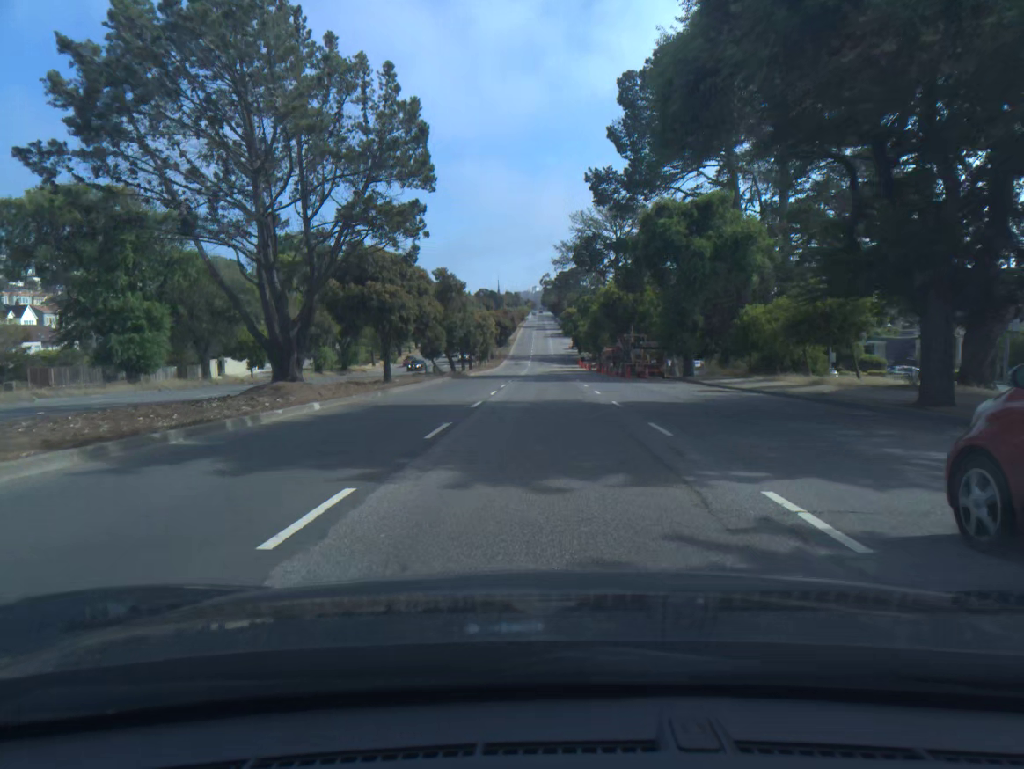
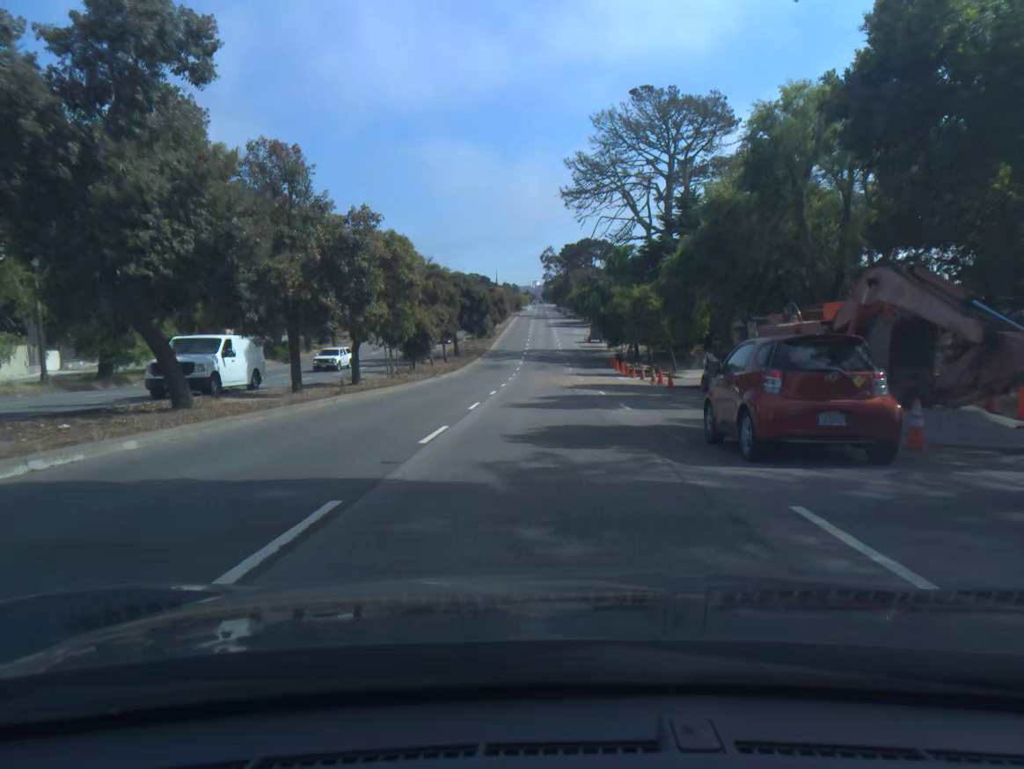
(+0.1, +51.8) m; +1°
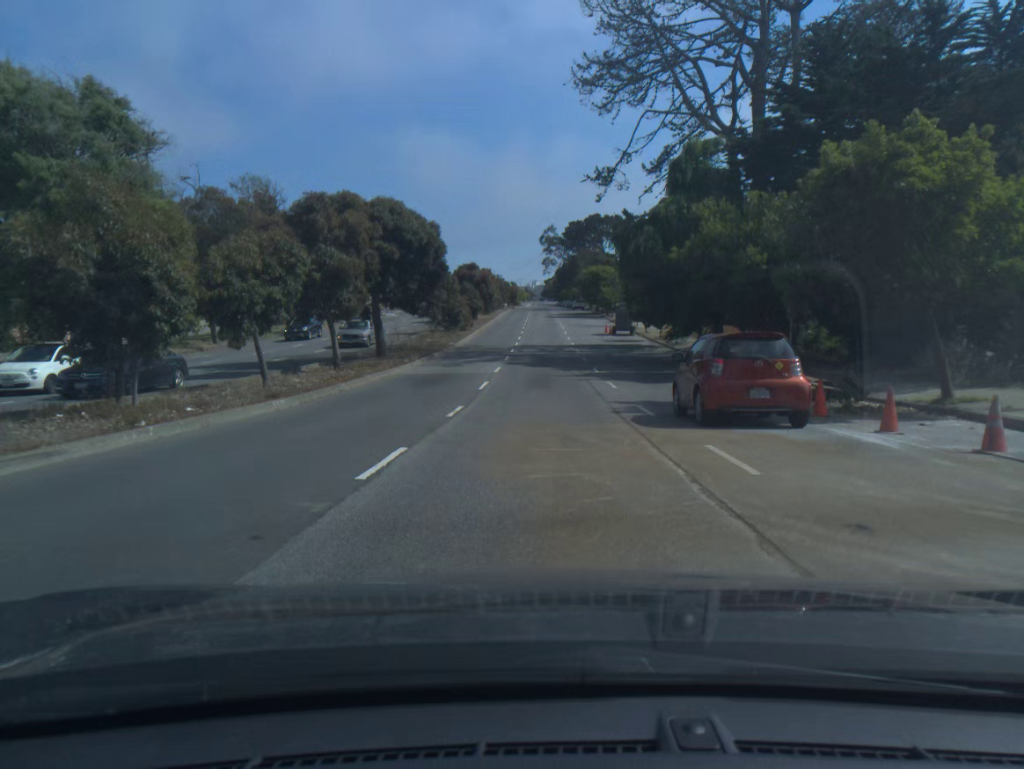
(0.0, +32.7) m; 0°
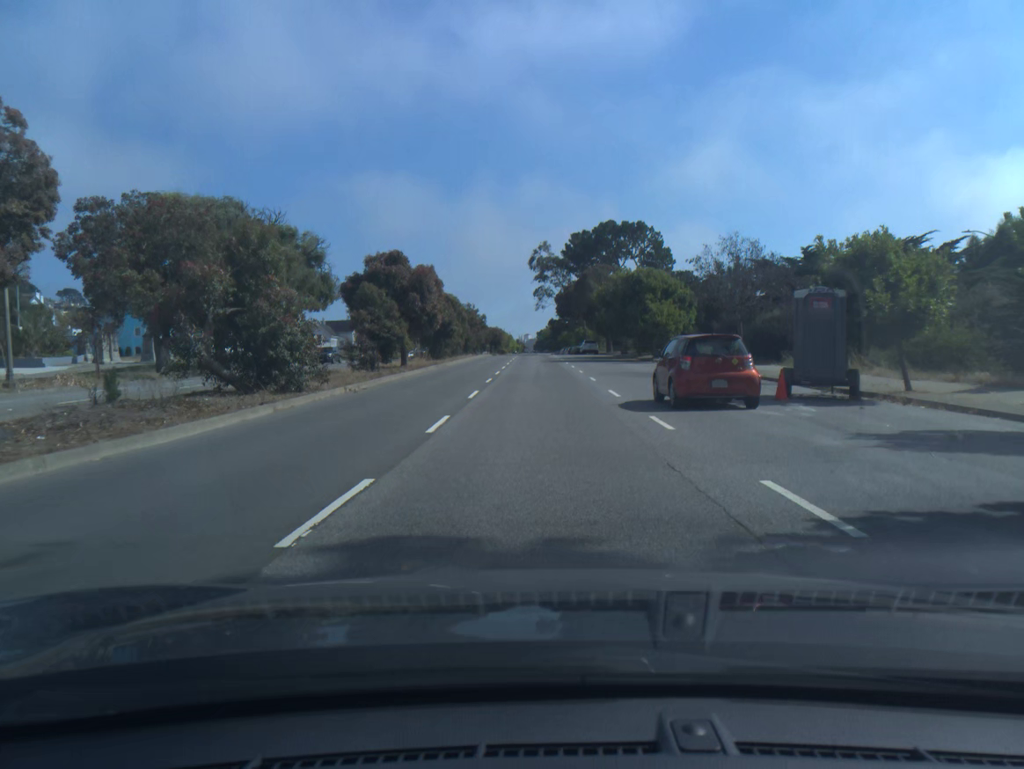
(-0.2, +46.1) m; 0°
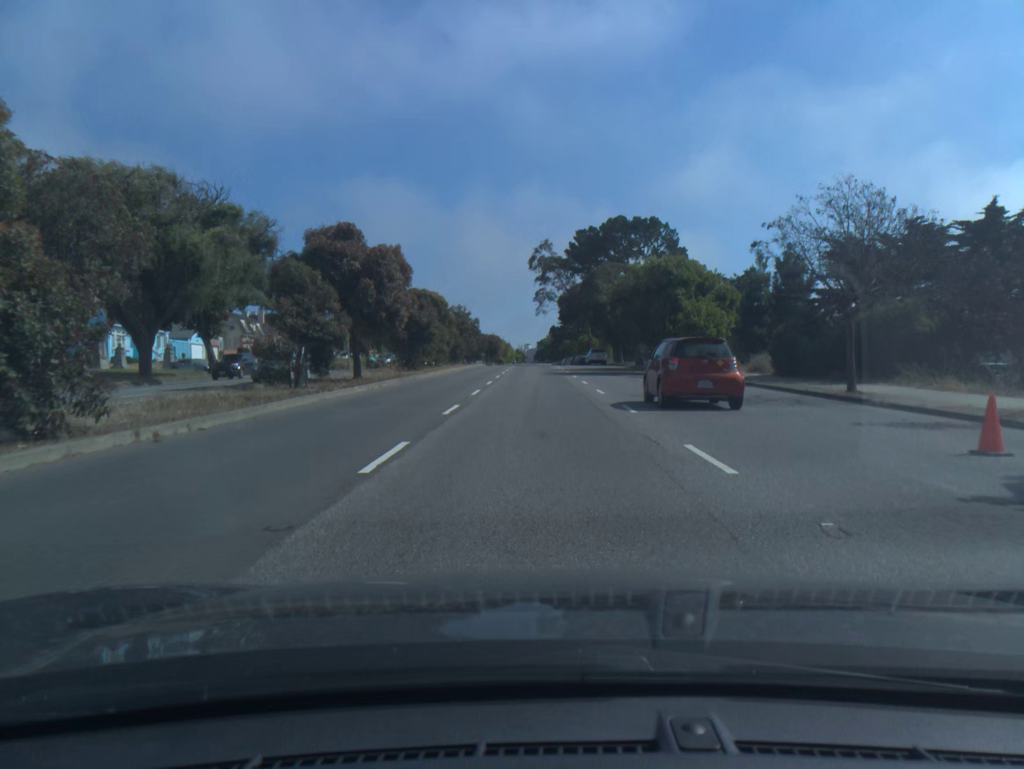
(0.0, +11.6) m; 0°
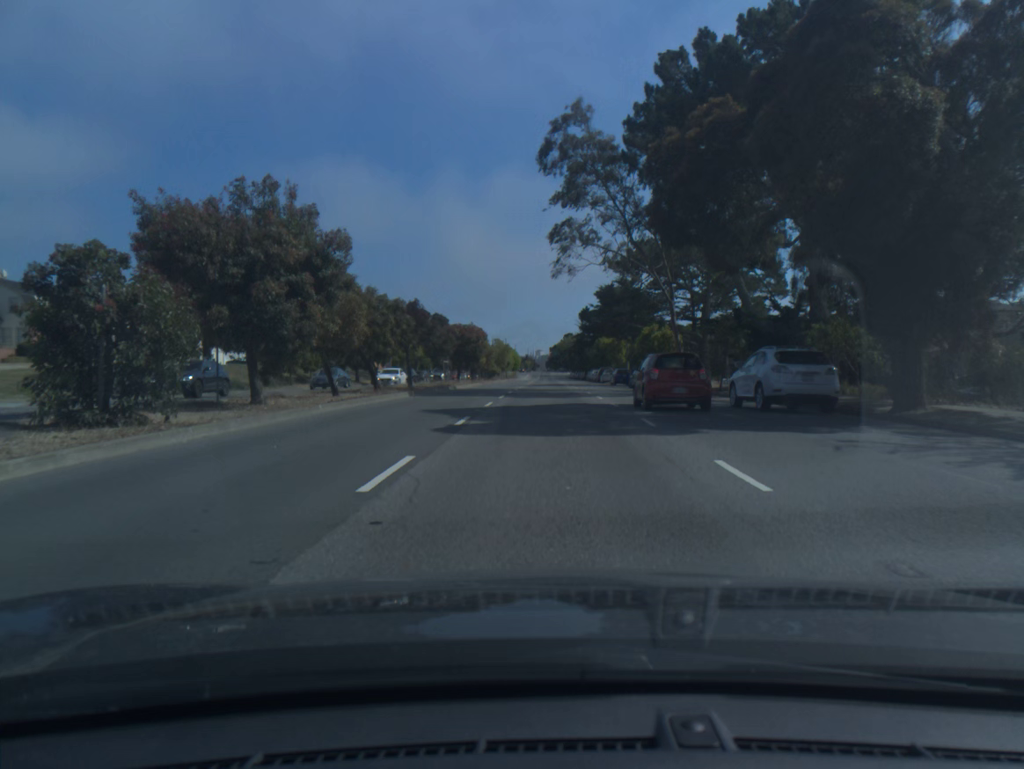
(-0.8, +58.5) m; -1°
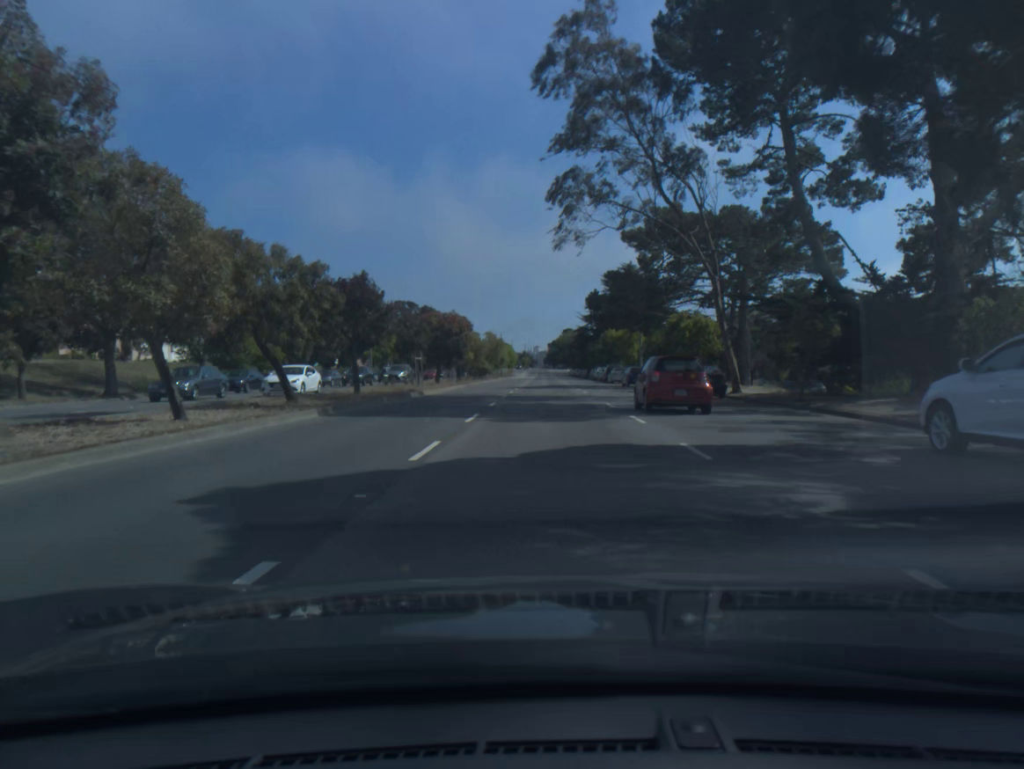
(0.0, +12.2) m; 0°
